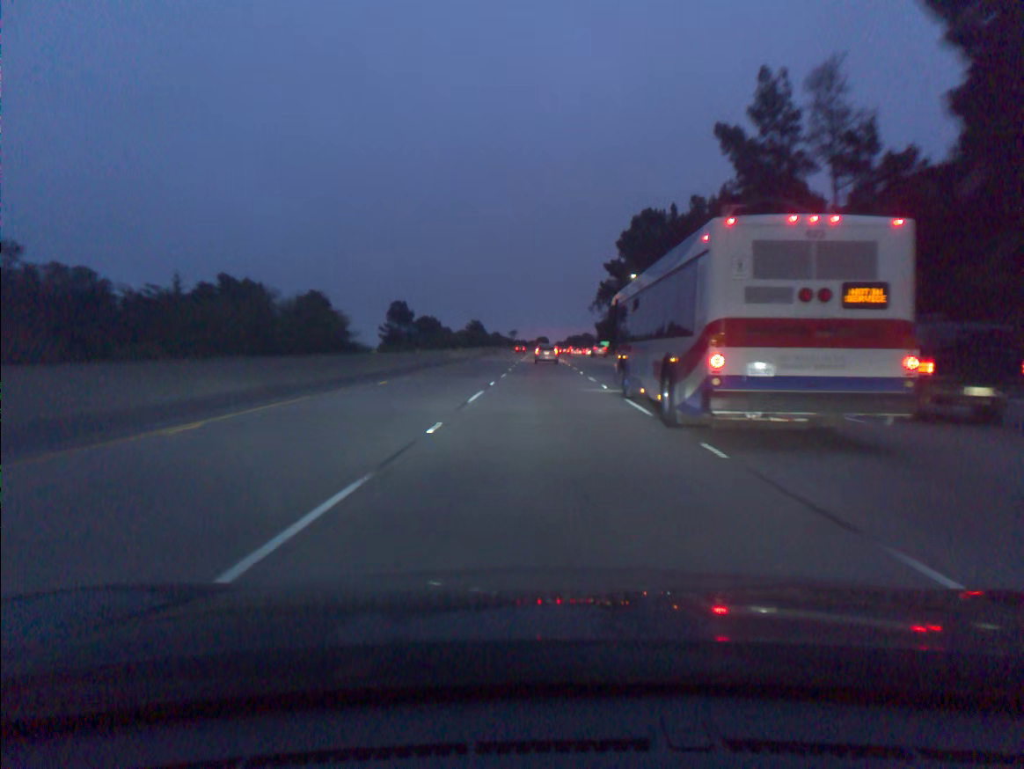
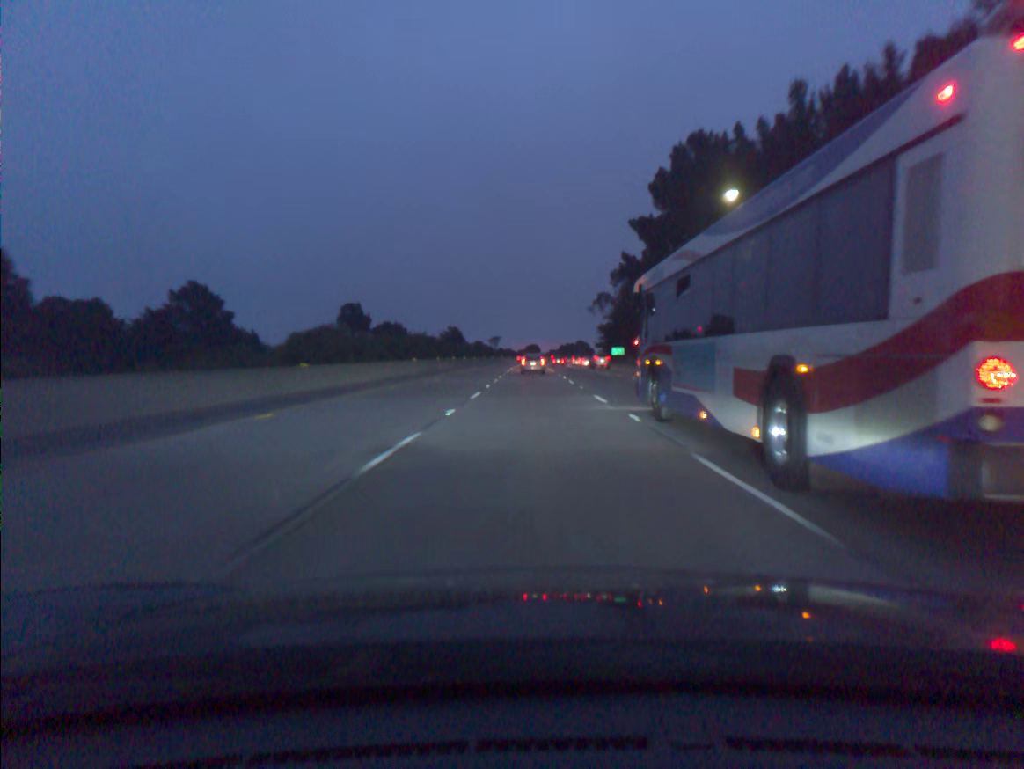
(+0.3, +53.8) m; +1°
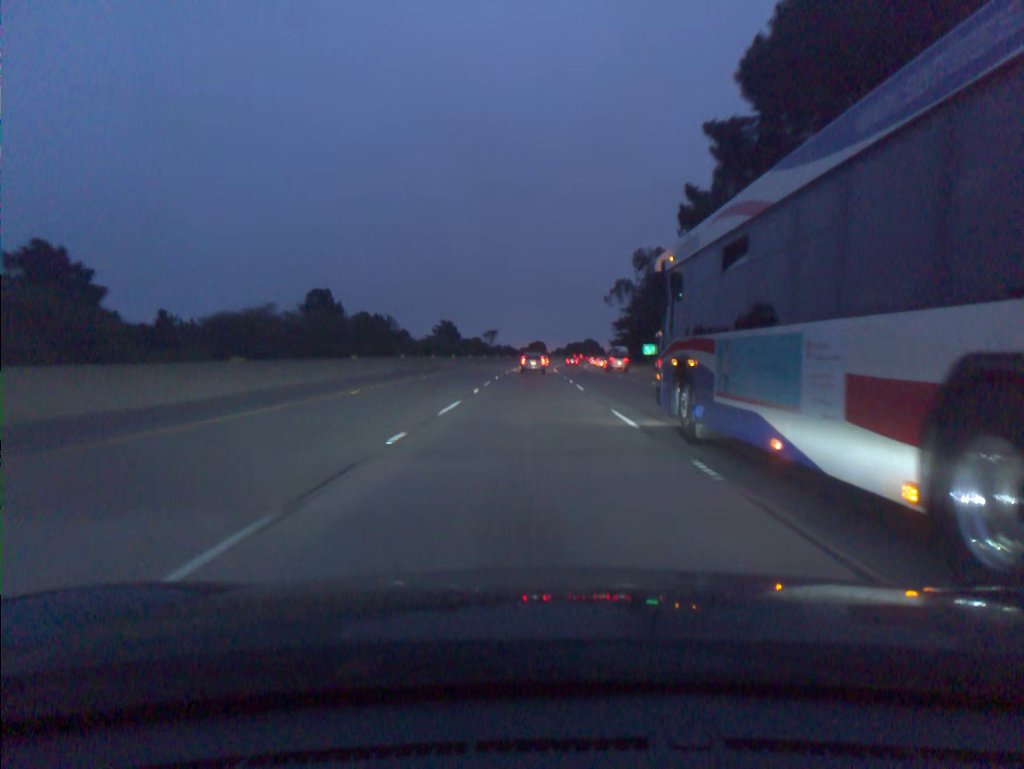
(-0.1, +35.6) m; -1°
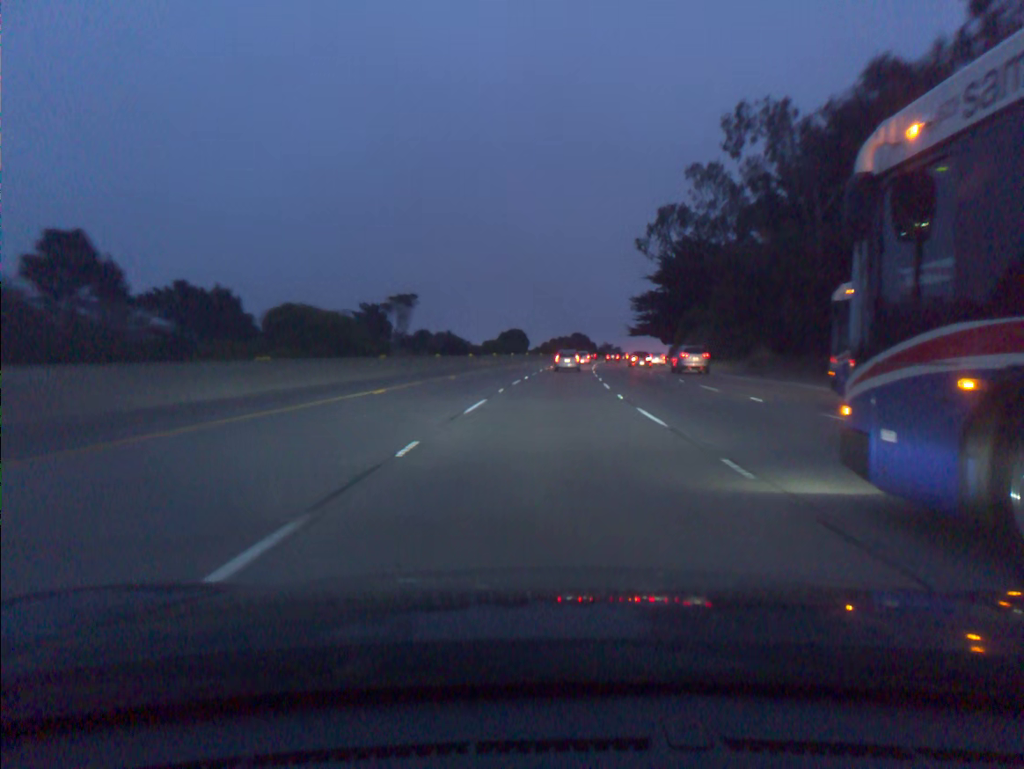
(+0.4, +87.8) m; +2°
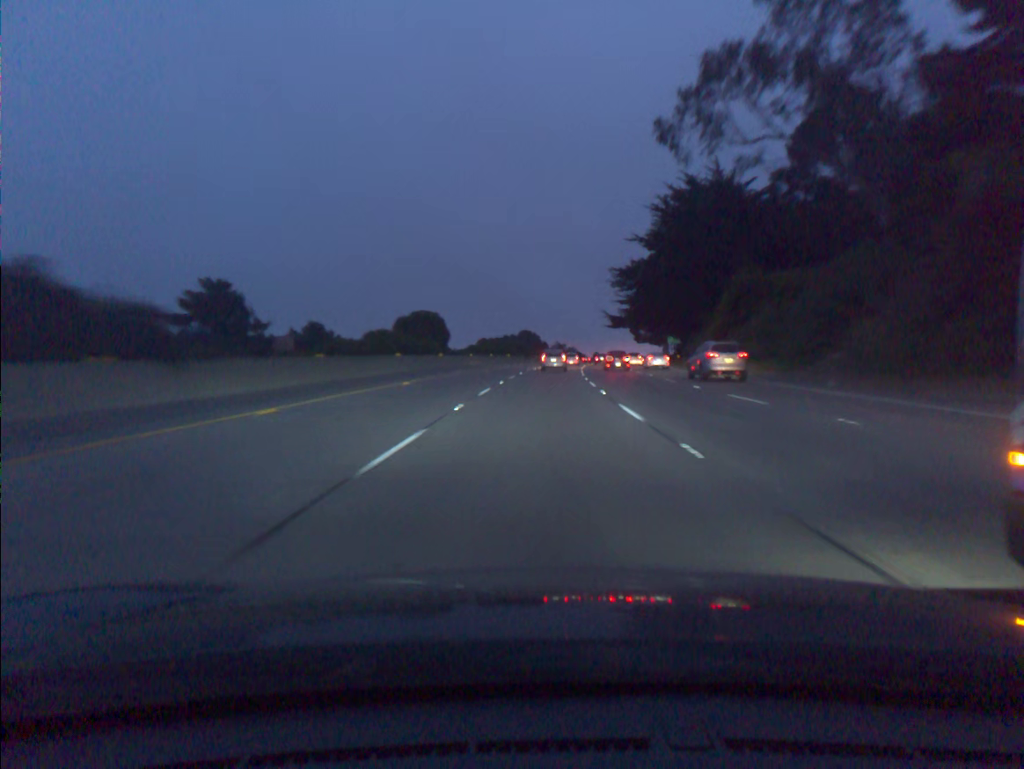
(+1.9, +51.6) m; +4°
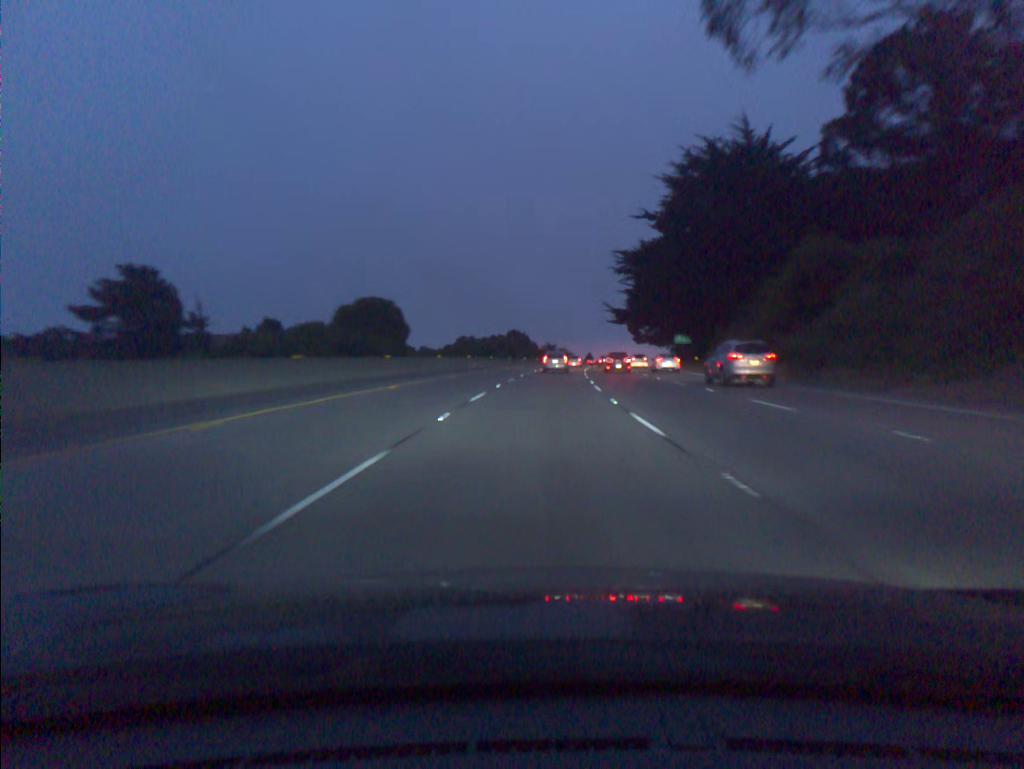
(+0.1, +17.1) m; +1°
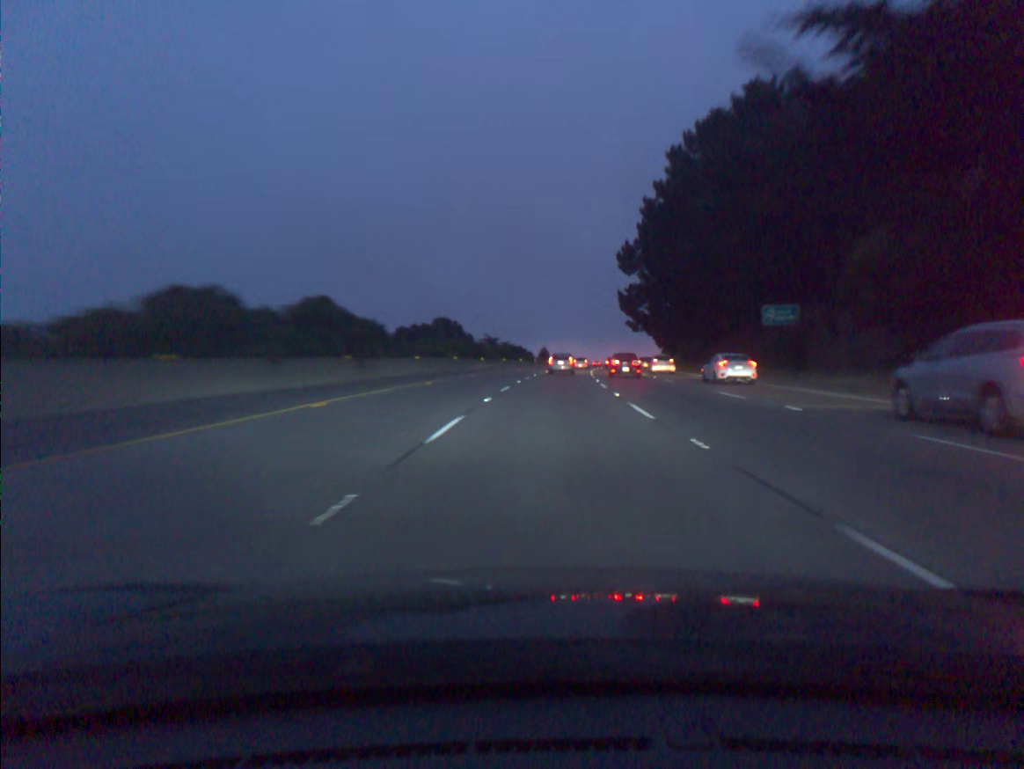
(+2.1, +67.6) m; +4°
